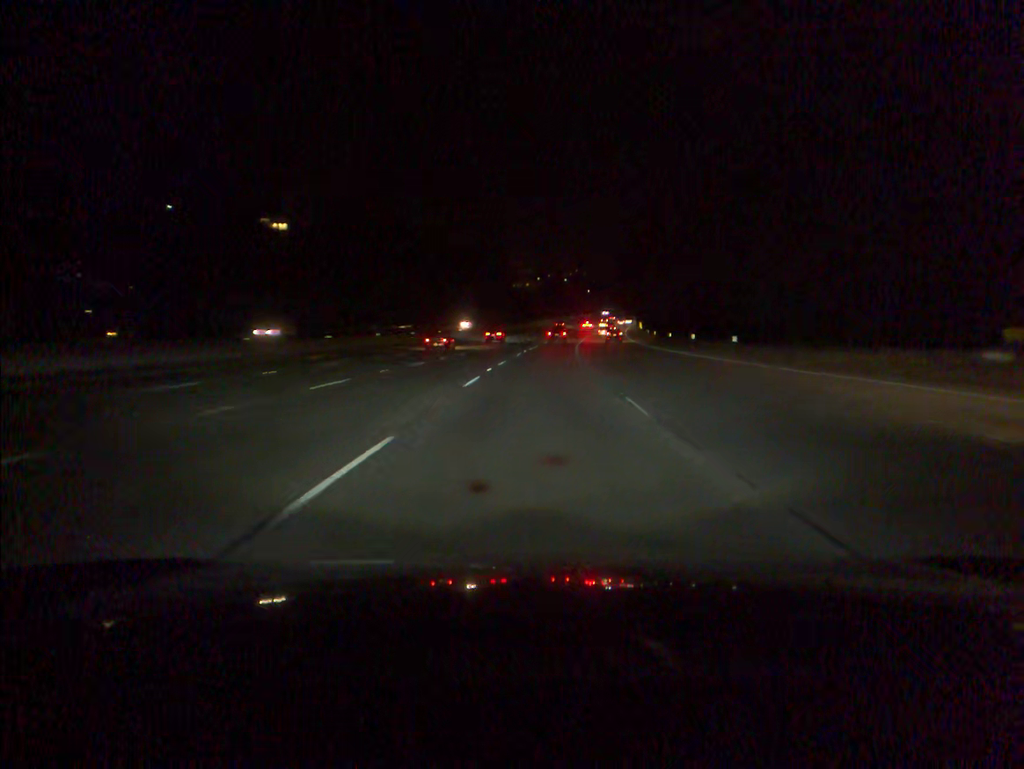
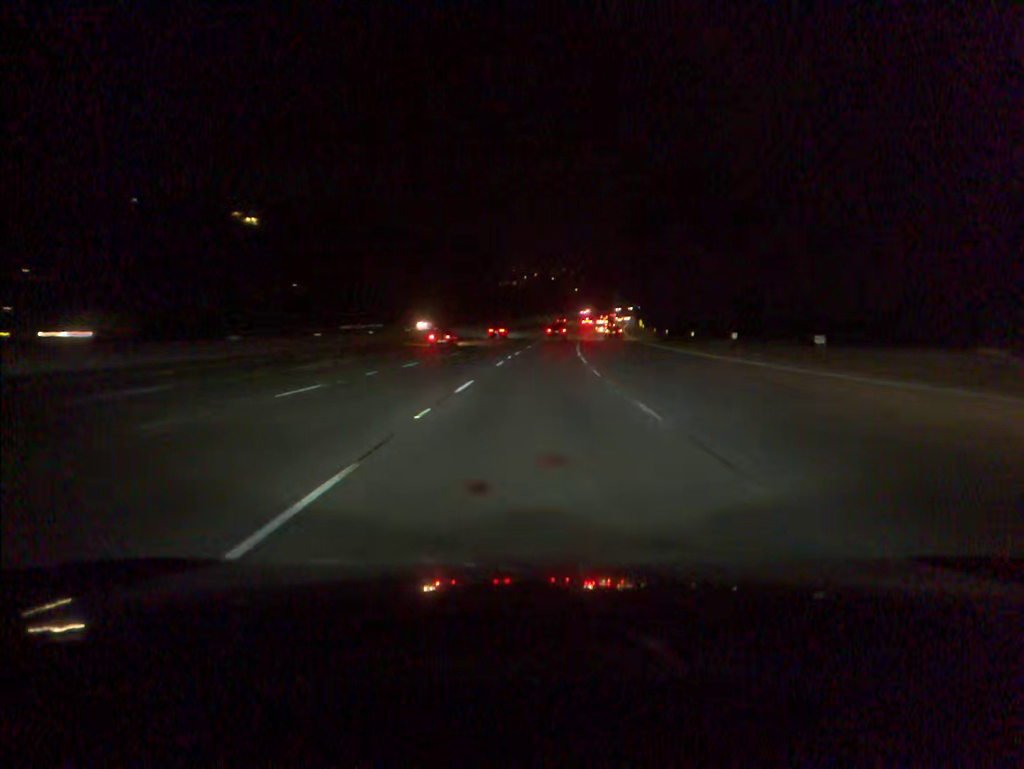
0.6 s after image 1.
(+0.1, +17.1) m; +1°
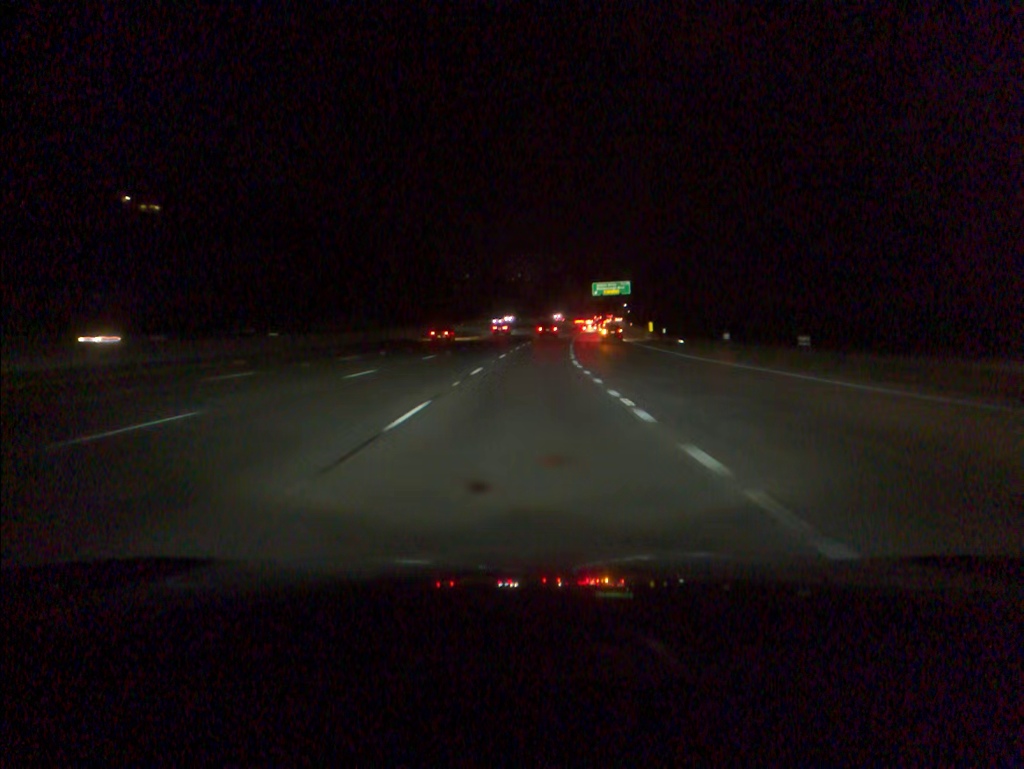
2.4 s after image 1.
(+1.6, +50.5) m; +3°
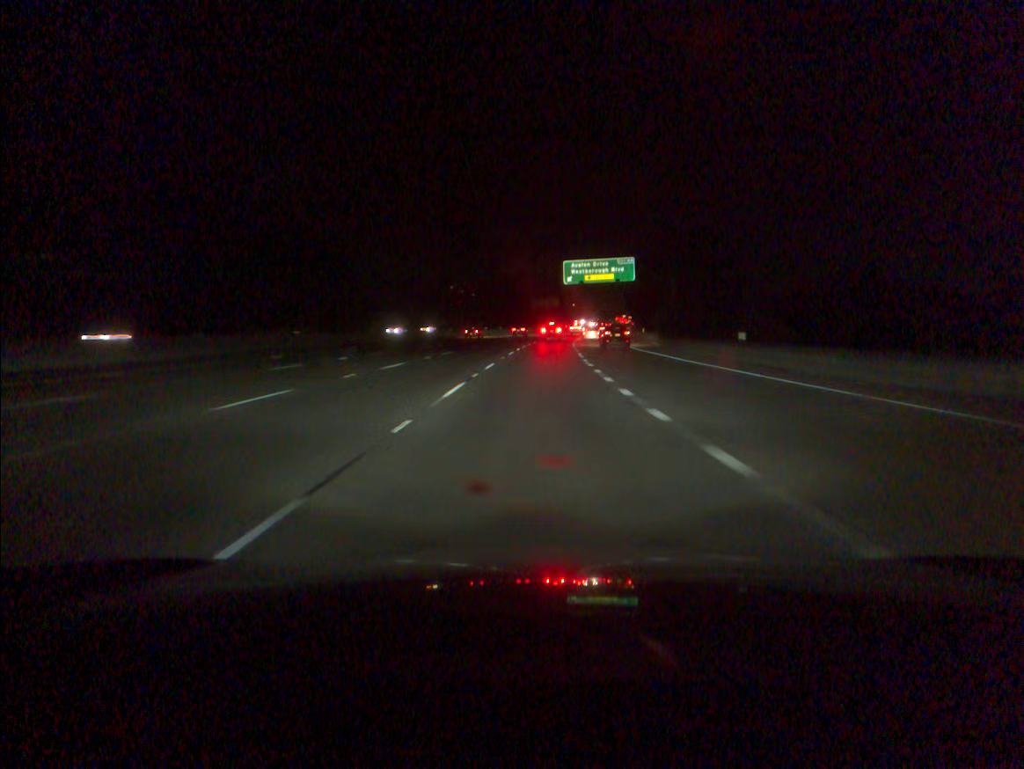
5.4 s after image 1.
(+3.1, +82.4) m; +5°
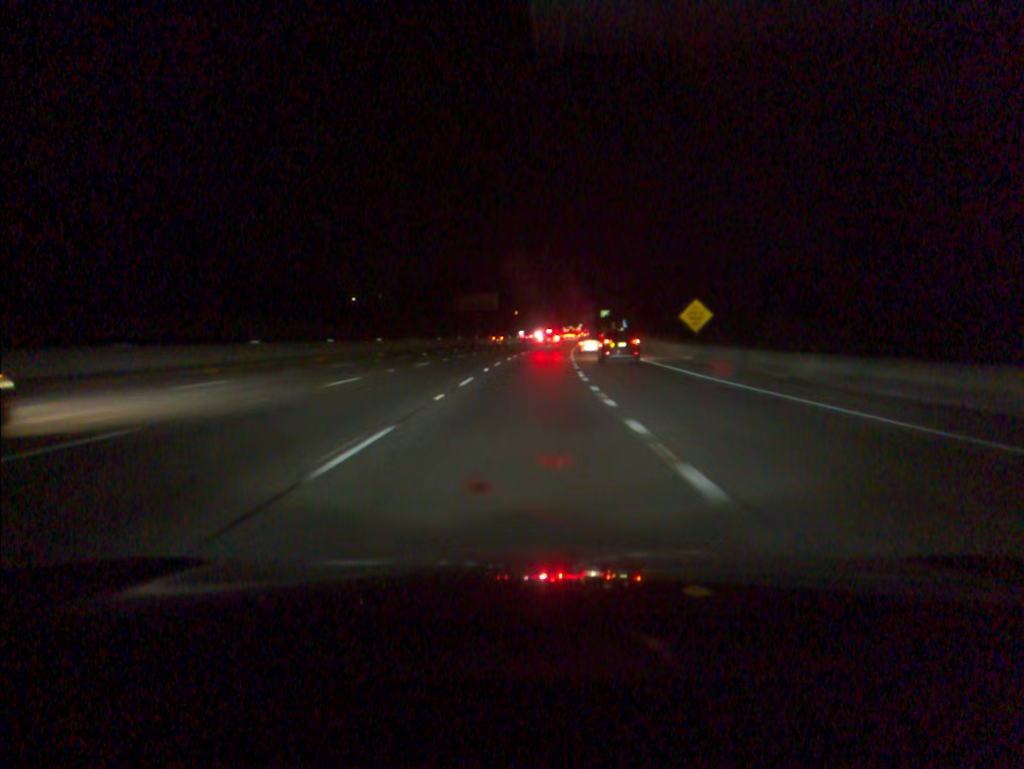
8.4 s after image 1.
(+3.4, +78.6) m; +4°
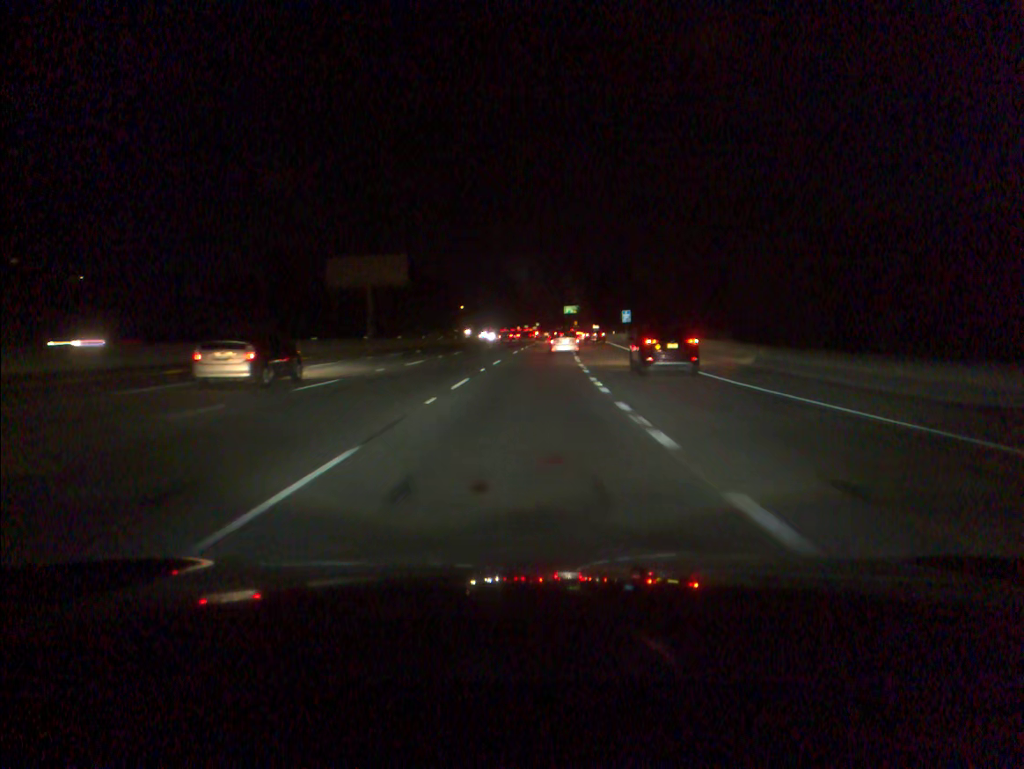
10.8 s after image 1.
(+1.9, +61.1) m; +3°
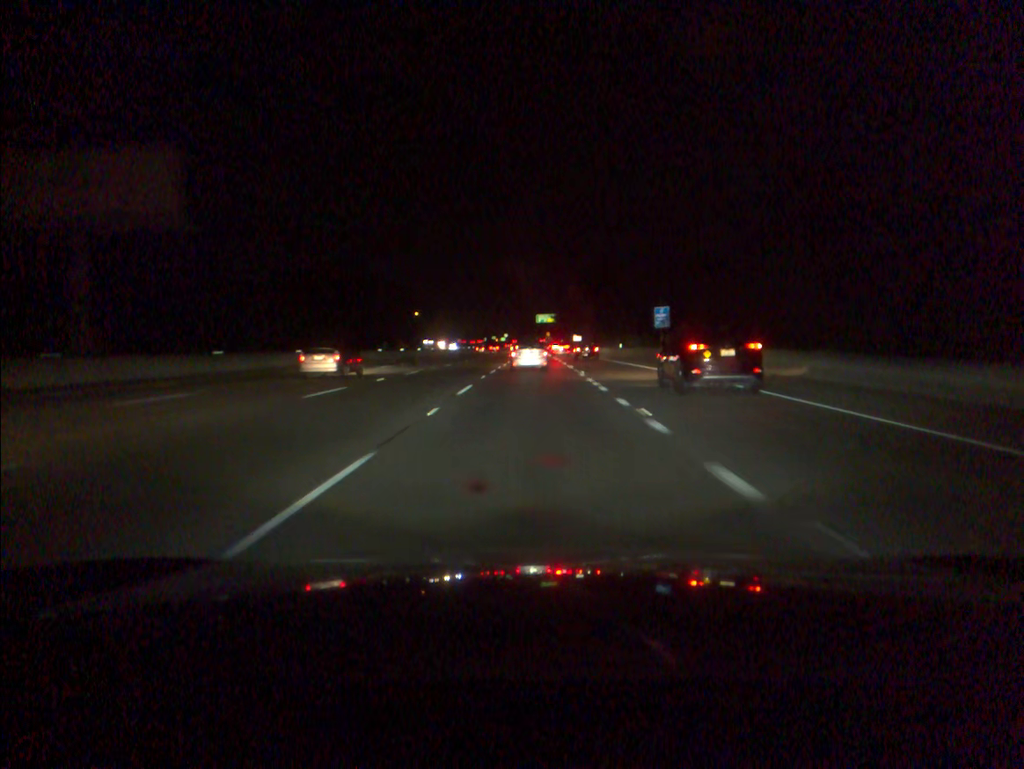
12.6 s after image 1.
(+0.9, +43.8) m; +2°
